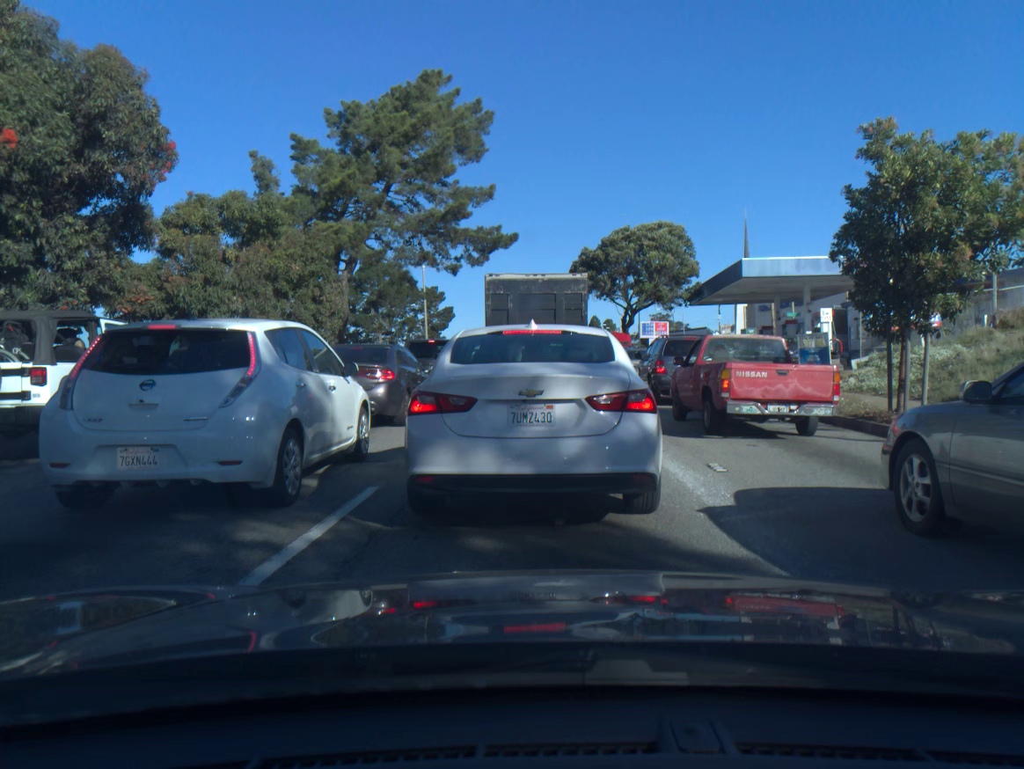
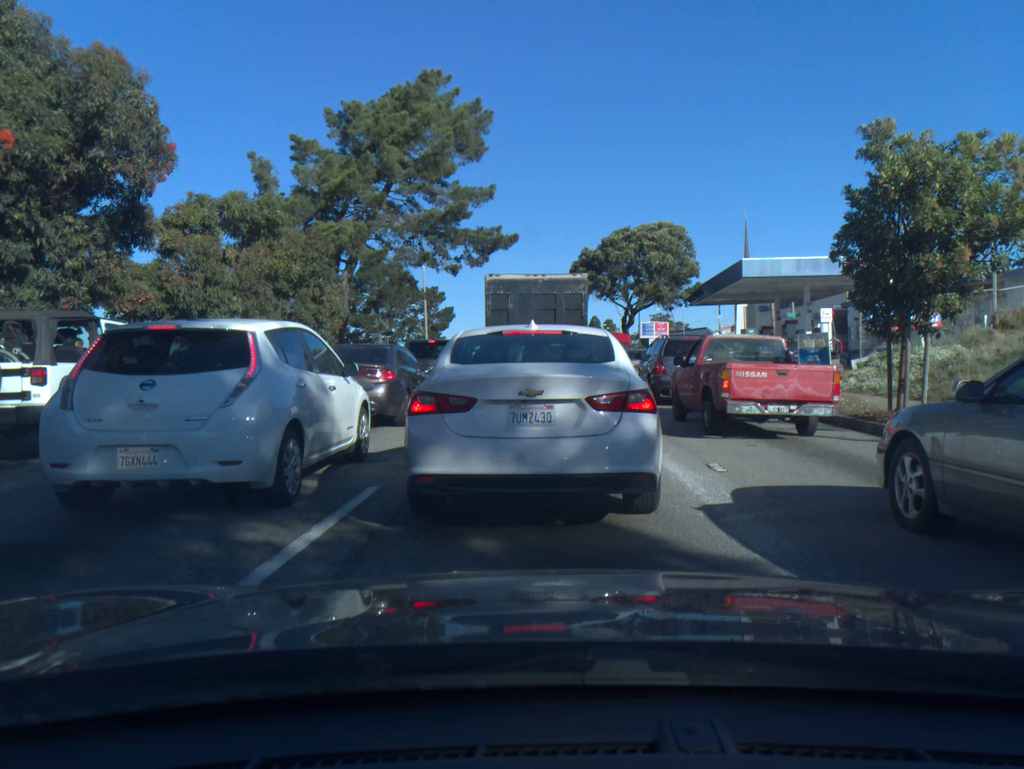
(0.0, 0.0) m; 0°
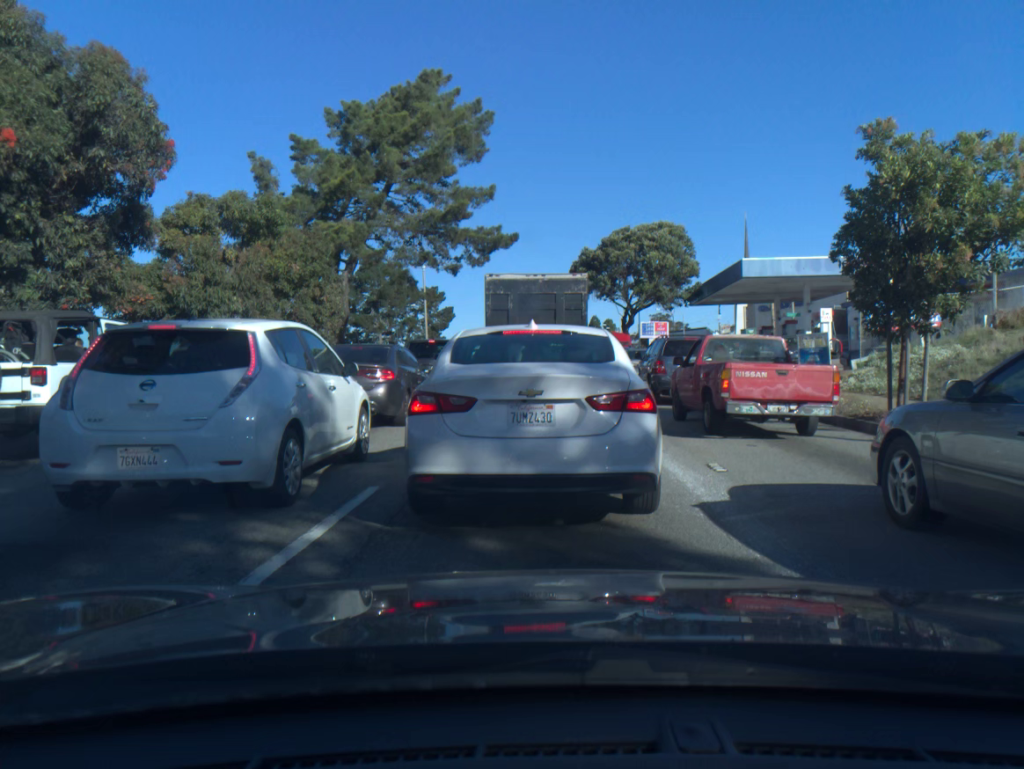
(0.0, 0.0) m; 0°
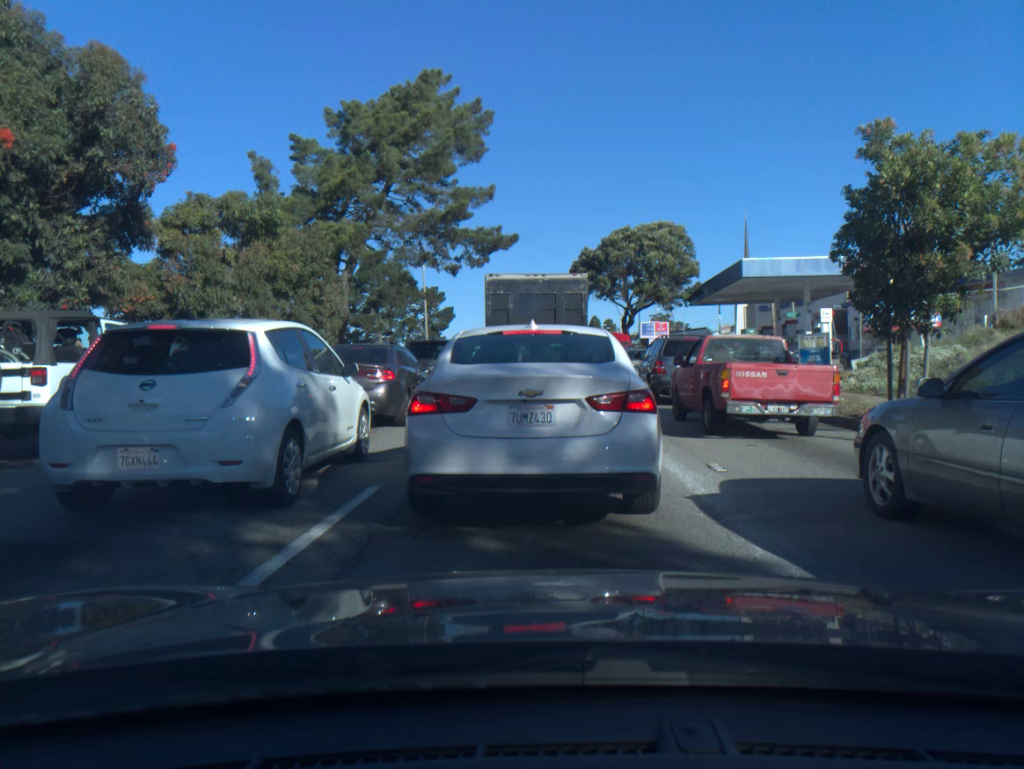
(0.0, 0.0) m; 0°
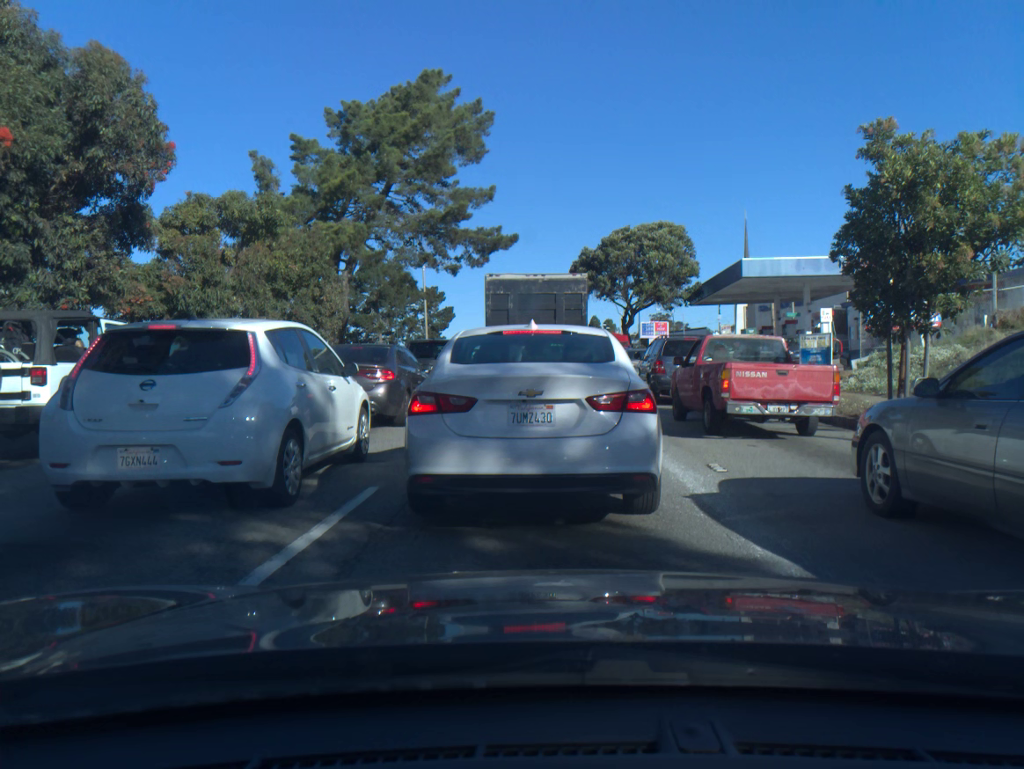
(0.0, 0.0) m; 0°
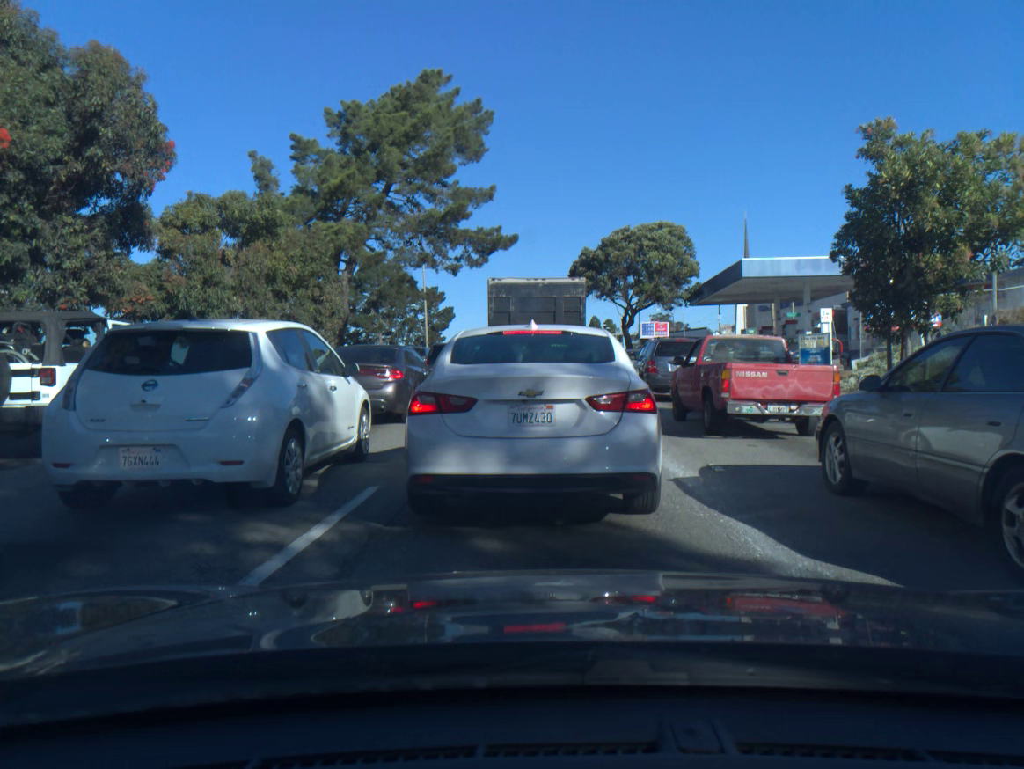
(0.0, 0.0) m; +1°
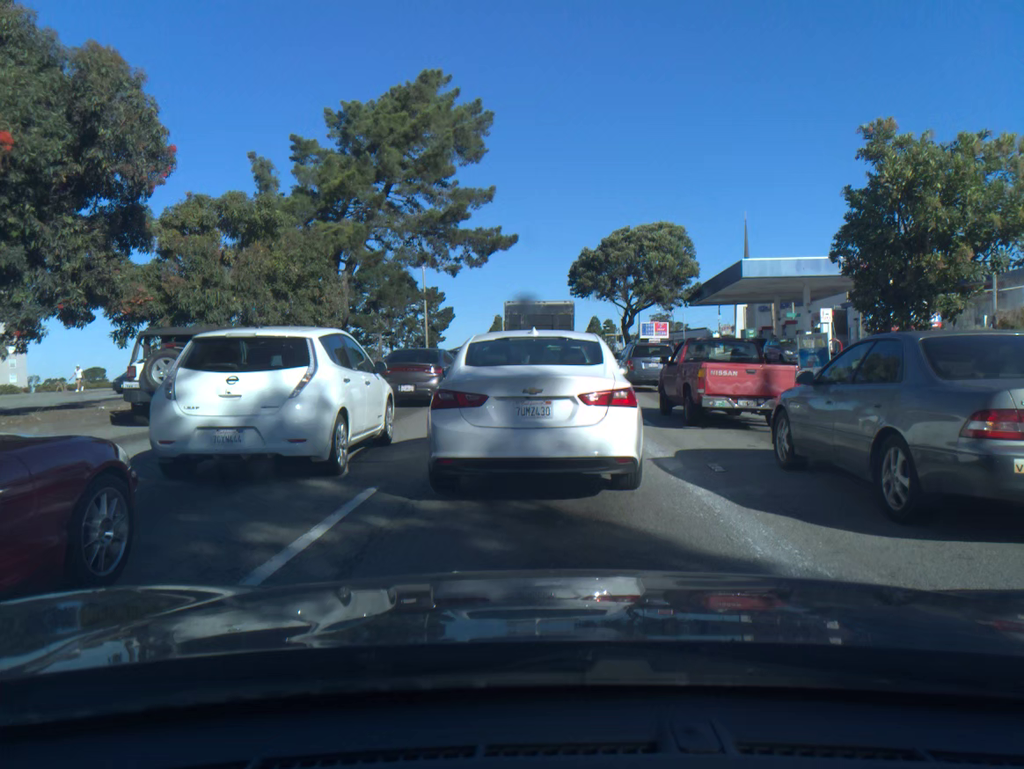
(0.0, 0.0) m; +1°
